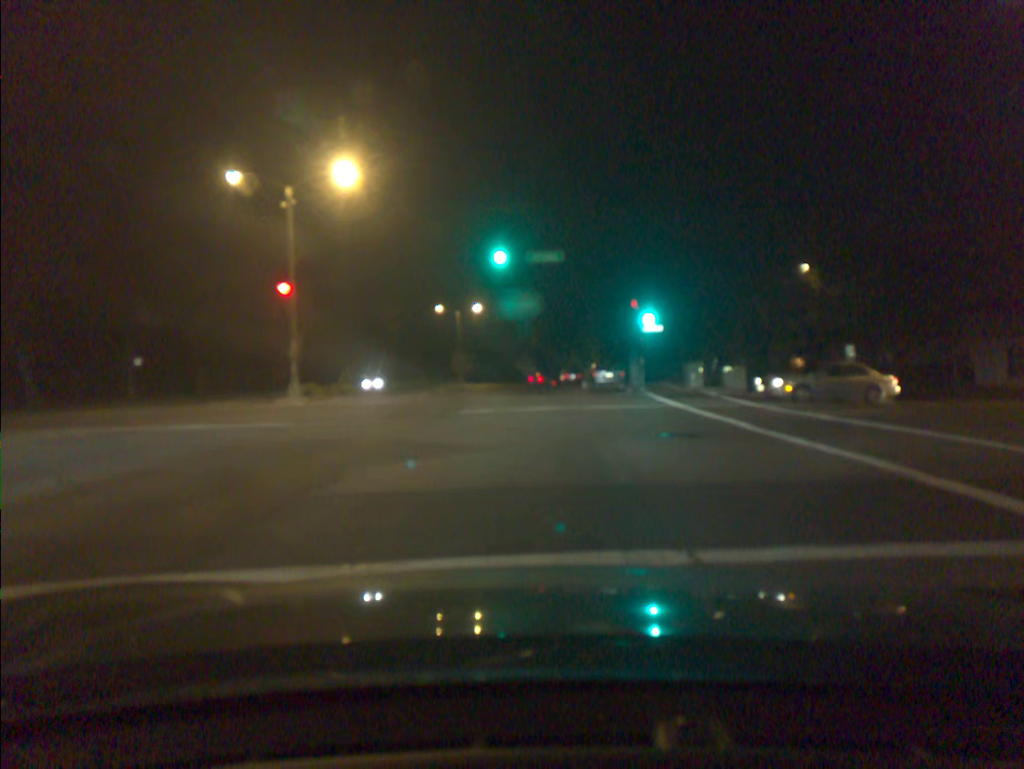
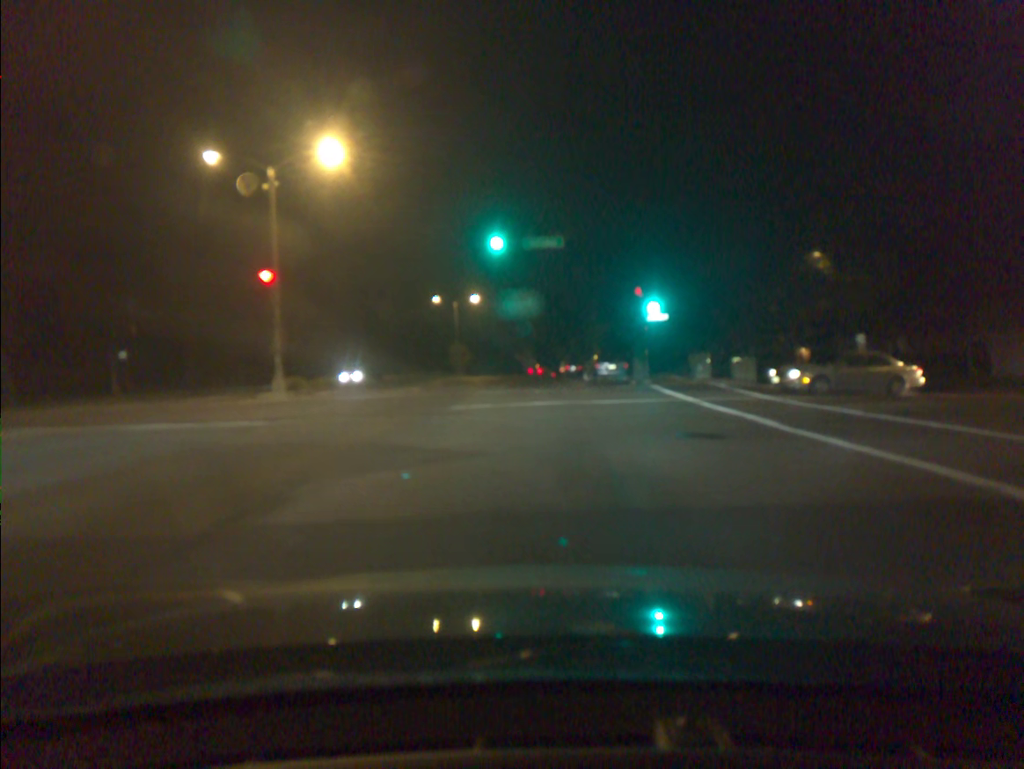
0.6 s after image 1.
(0.0, +1.7) m; +1°
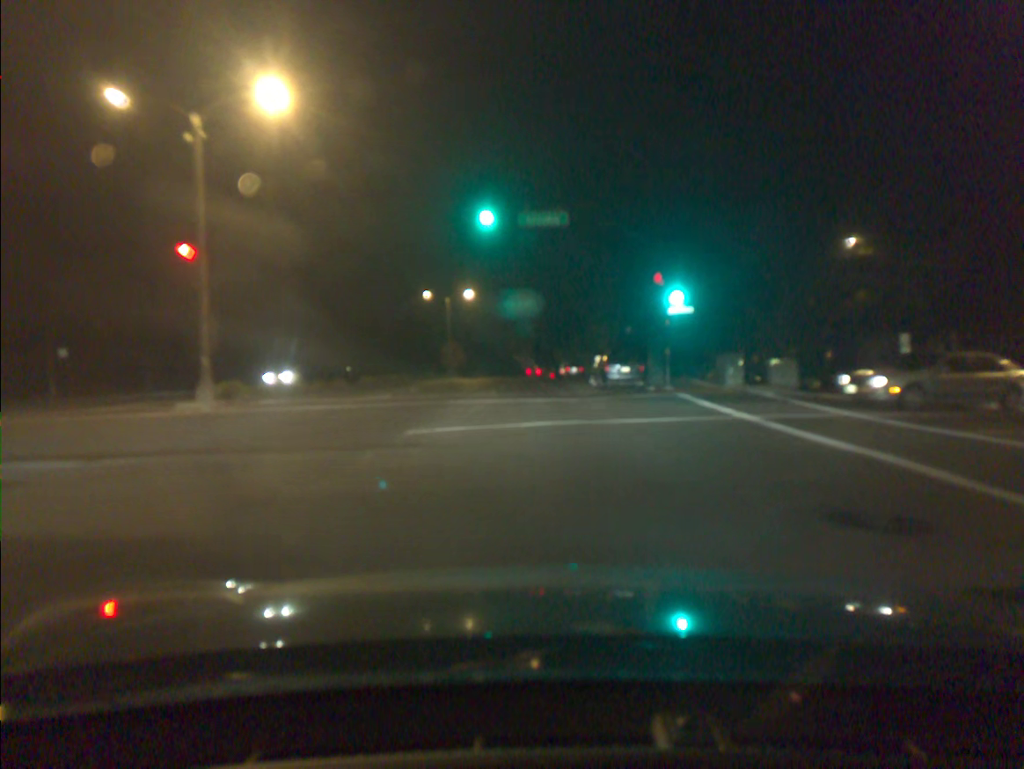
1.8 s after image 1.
(-0.1, +6.1) m; -1°
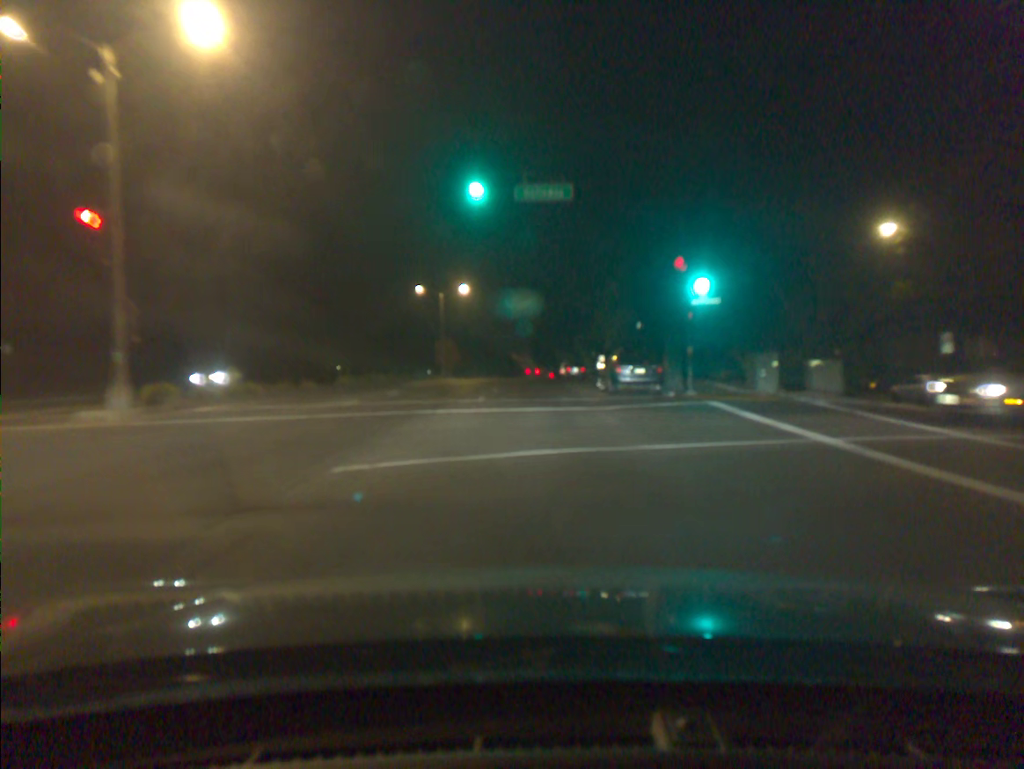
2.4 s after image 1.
(0.0, +4.4) m; 0°
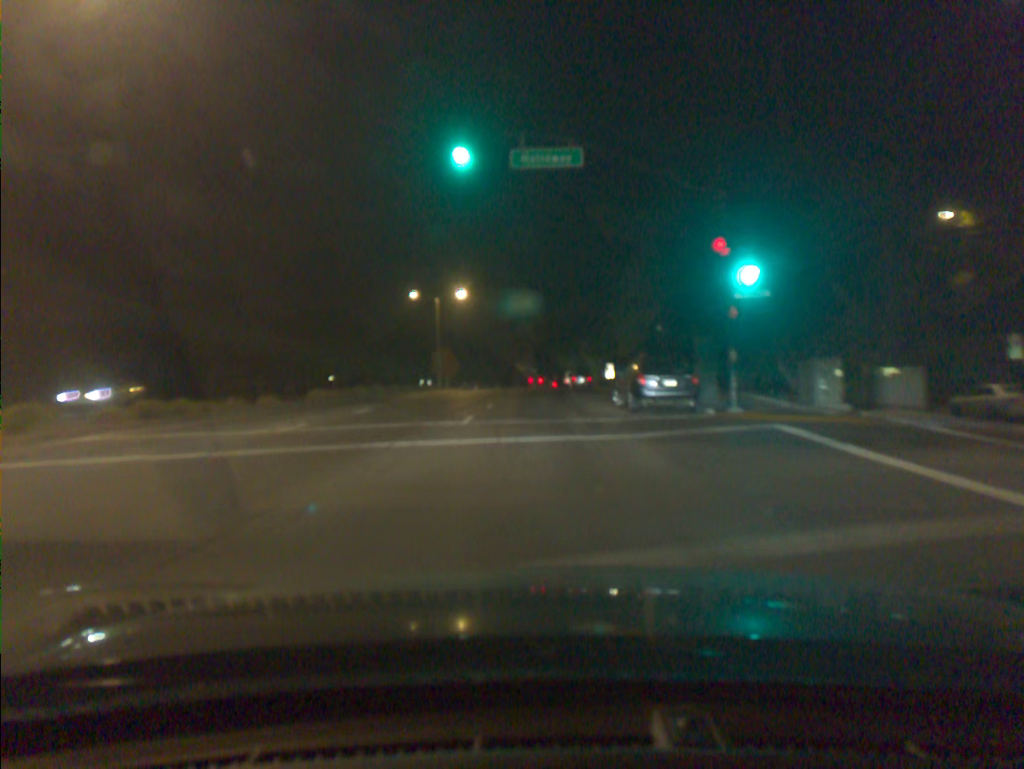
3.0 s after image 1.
(0.0, +5.2) m; 0°
